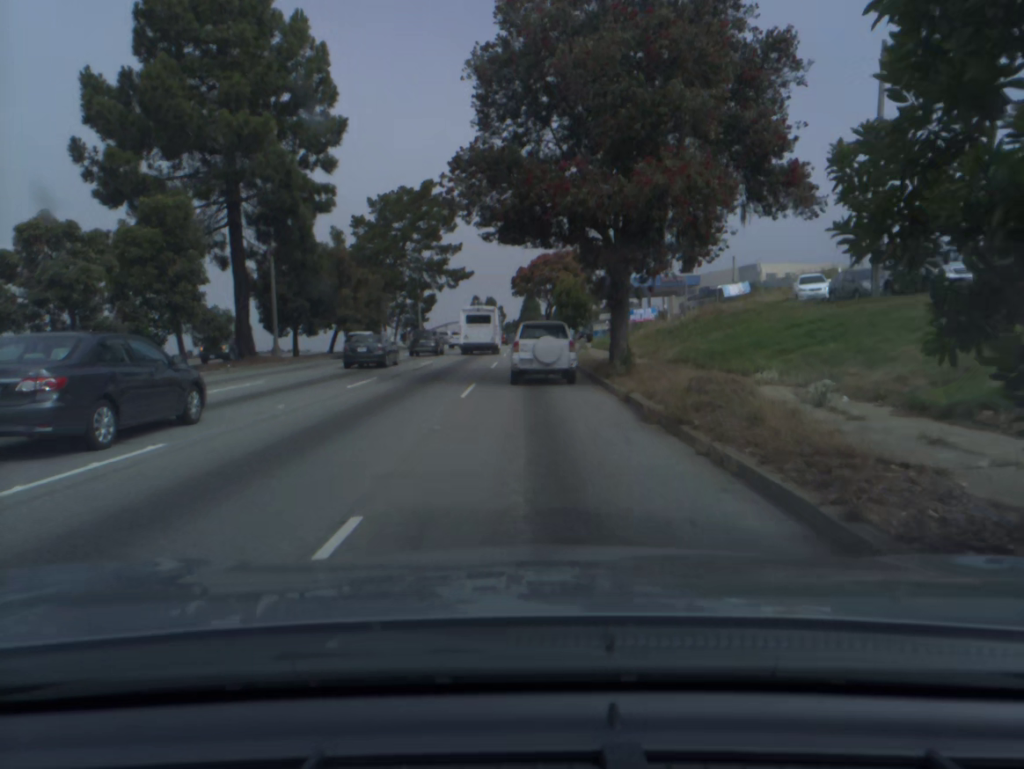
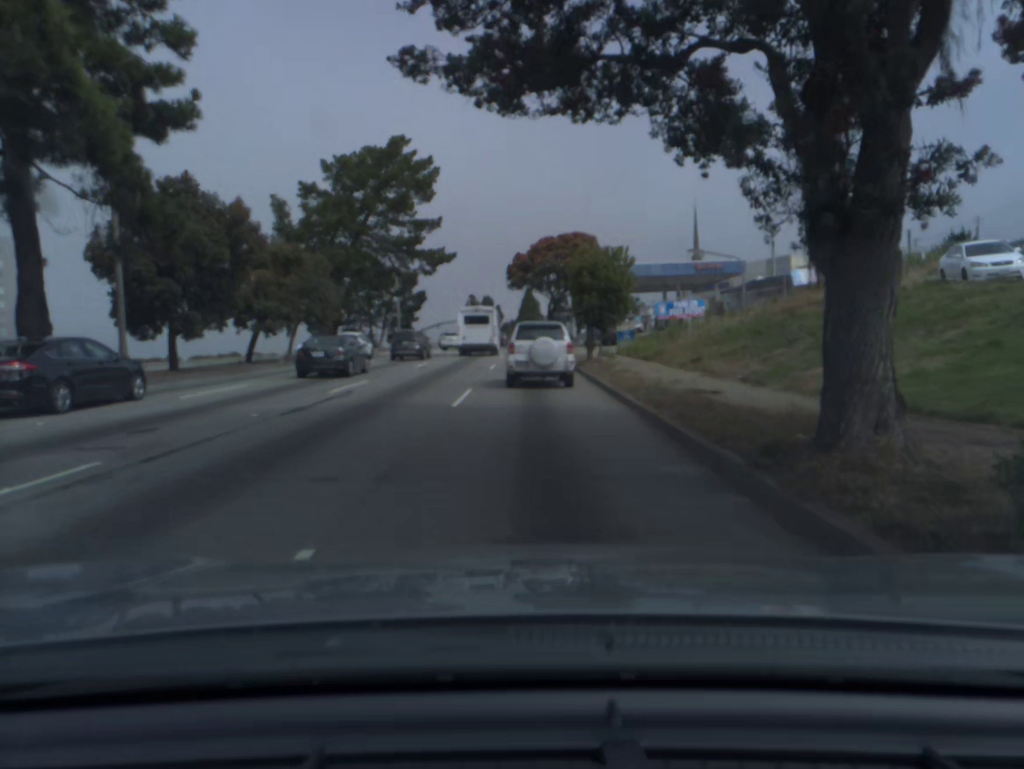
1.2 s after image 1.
(0.0, +16.0) m; 0°
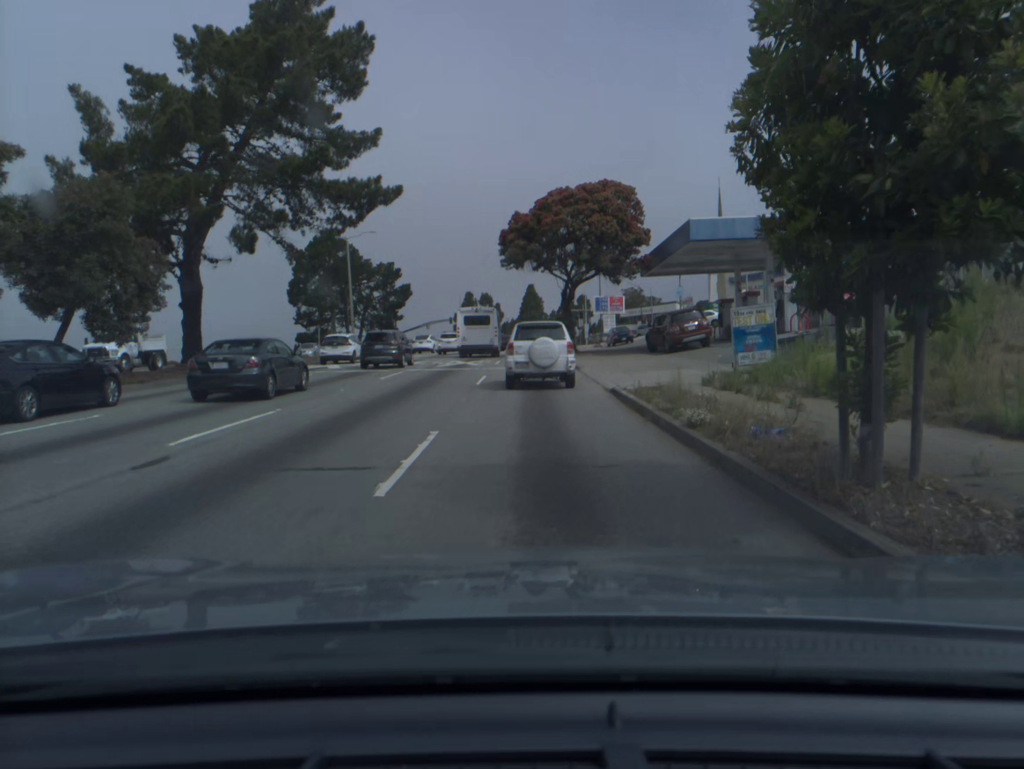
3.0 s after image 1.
(0.0, +22.8) m; 0°
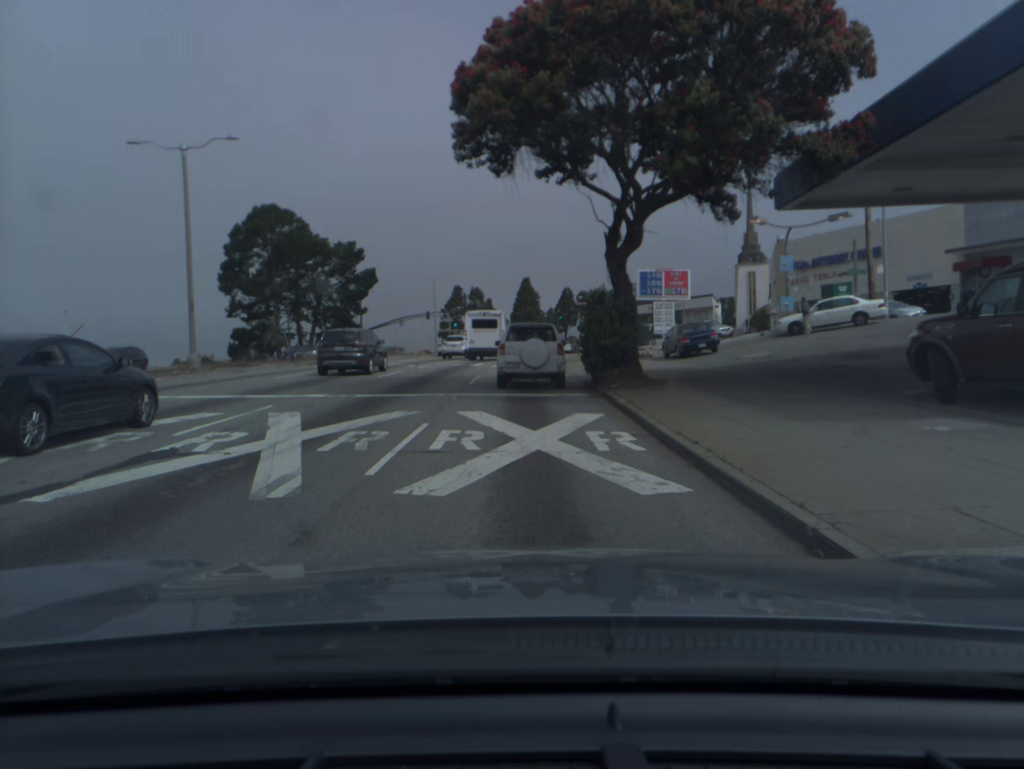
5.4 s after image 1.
(+0.2, +28.8) m; +1°
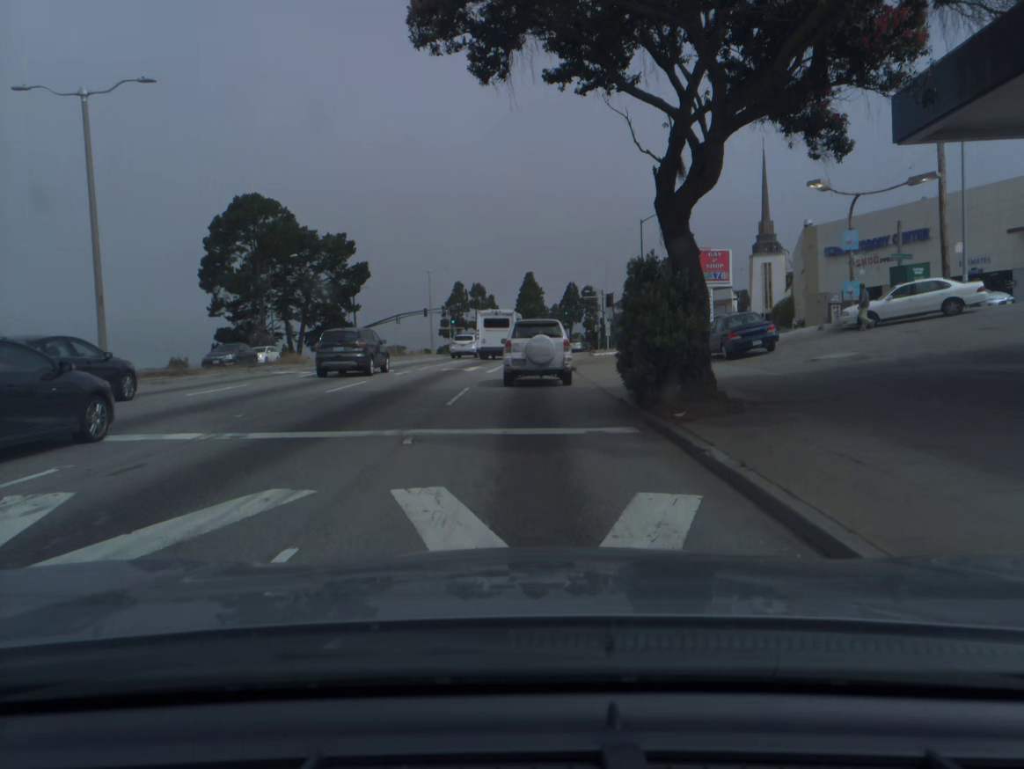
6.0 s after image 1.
(0.0, +7.1) m; 0°
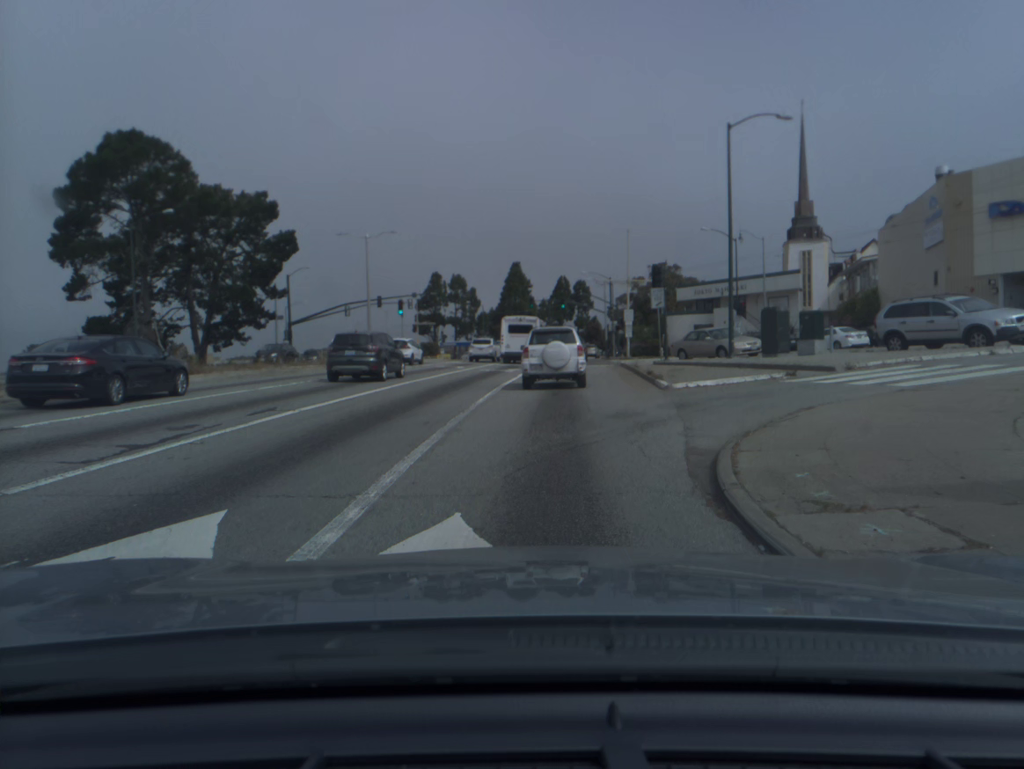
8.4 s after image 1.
(+0.1, +28.1) m; +1°
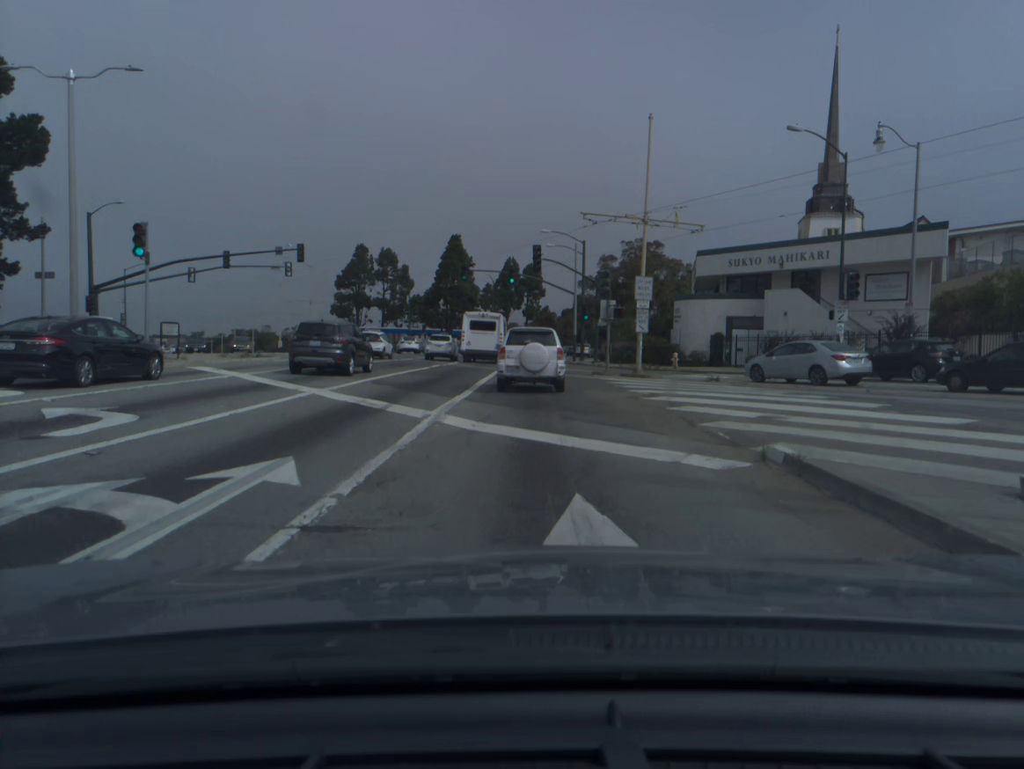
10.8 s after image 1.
(+1.3, +31.1) m; +4°
